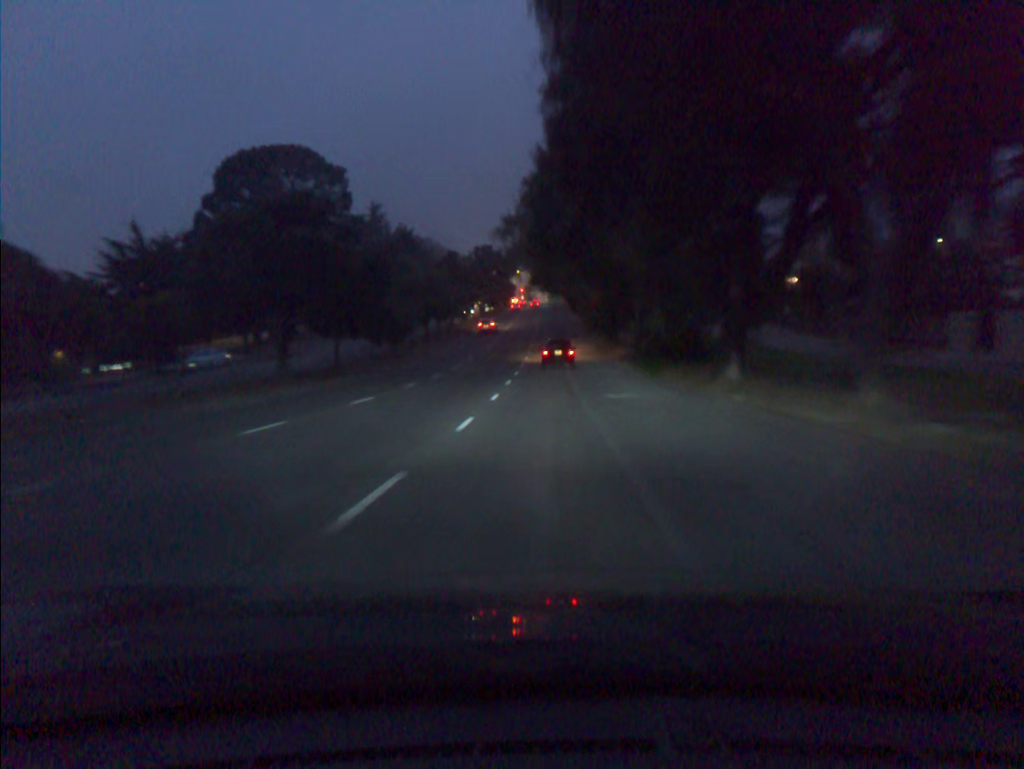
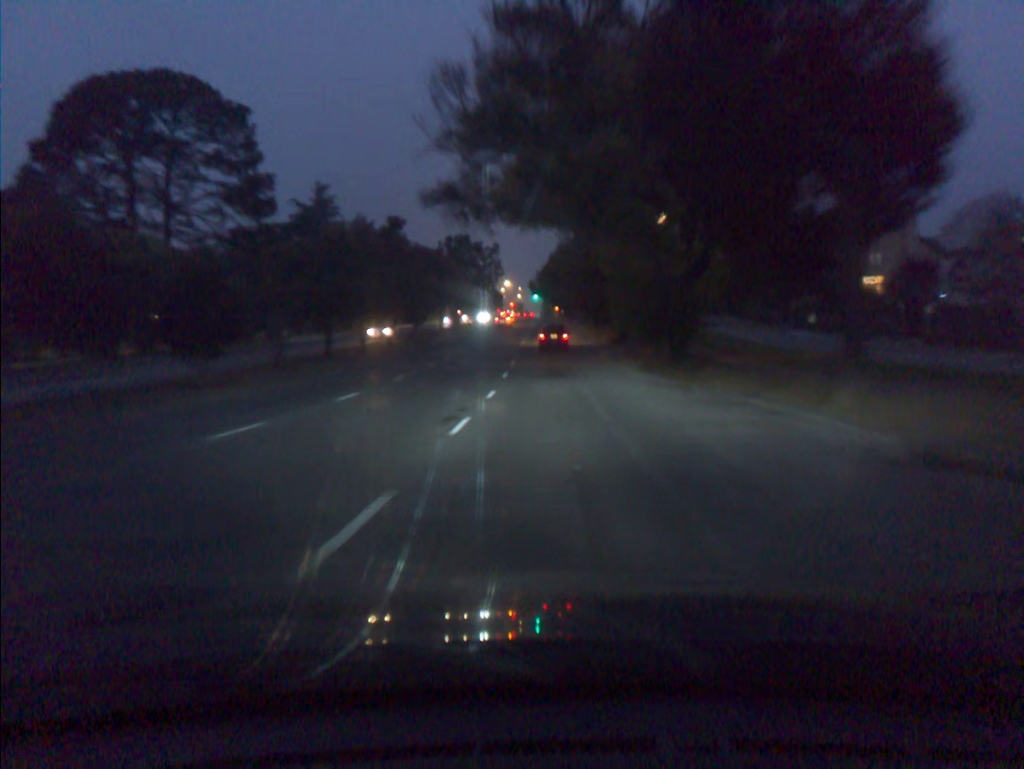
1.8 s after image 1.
(+0.2, +30.5) m; +1°
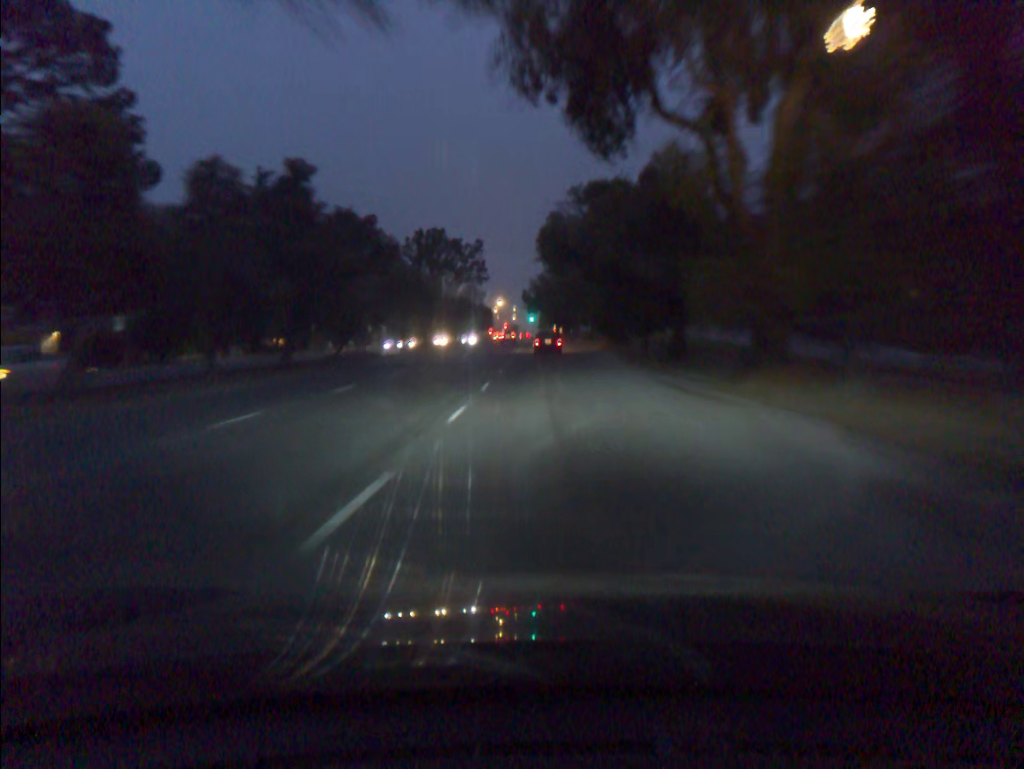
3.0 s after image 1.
(+0.1, +21.4) m; 0°
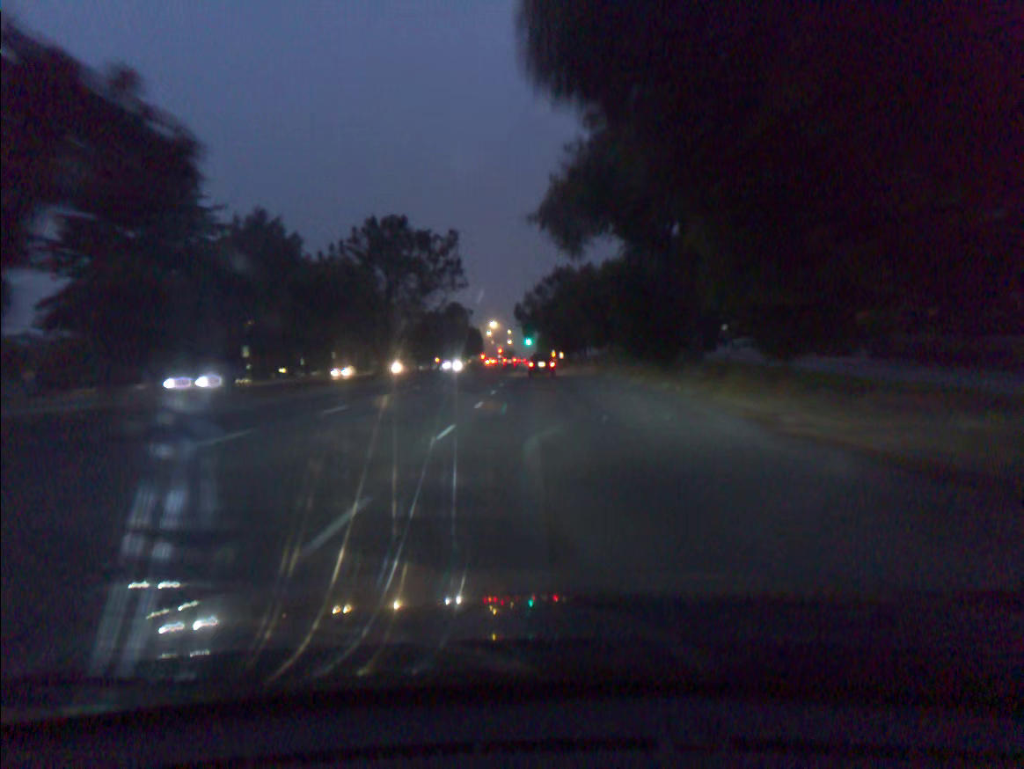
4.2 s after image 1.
(+0.1, +21.7) m; 0°
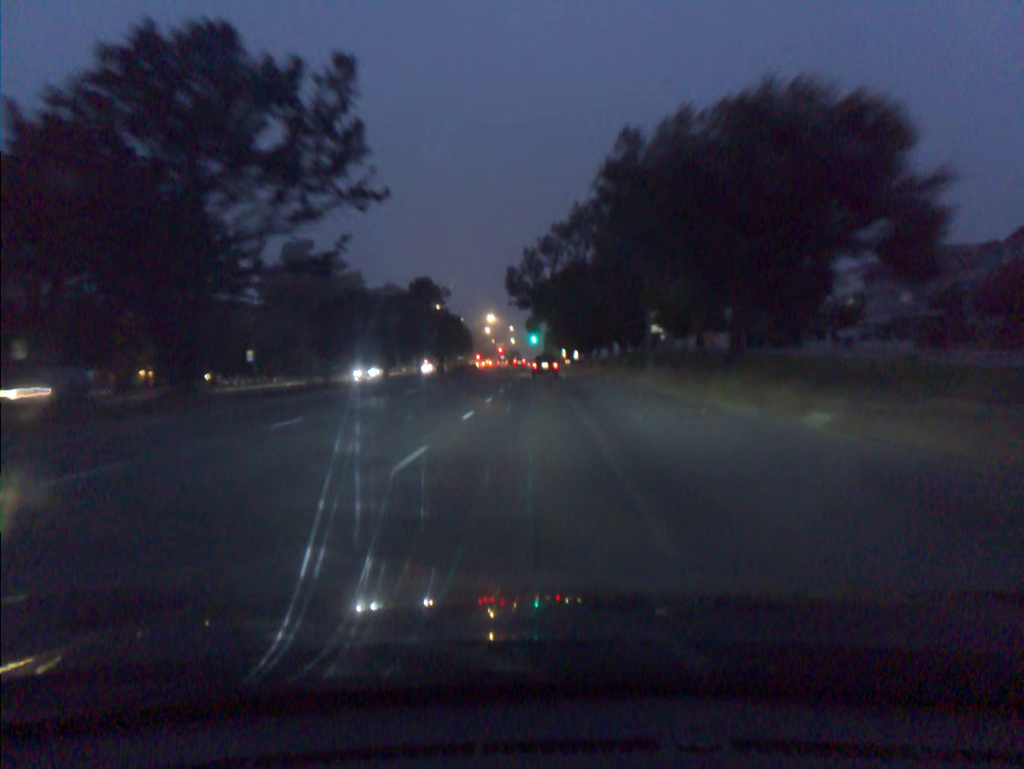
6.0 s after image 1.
(-0.1, +32.9) m; 0°
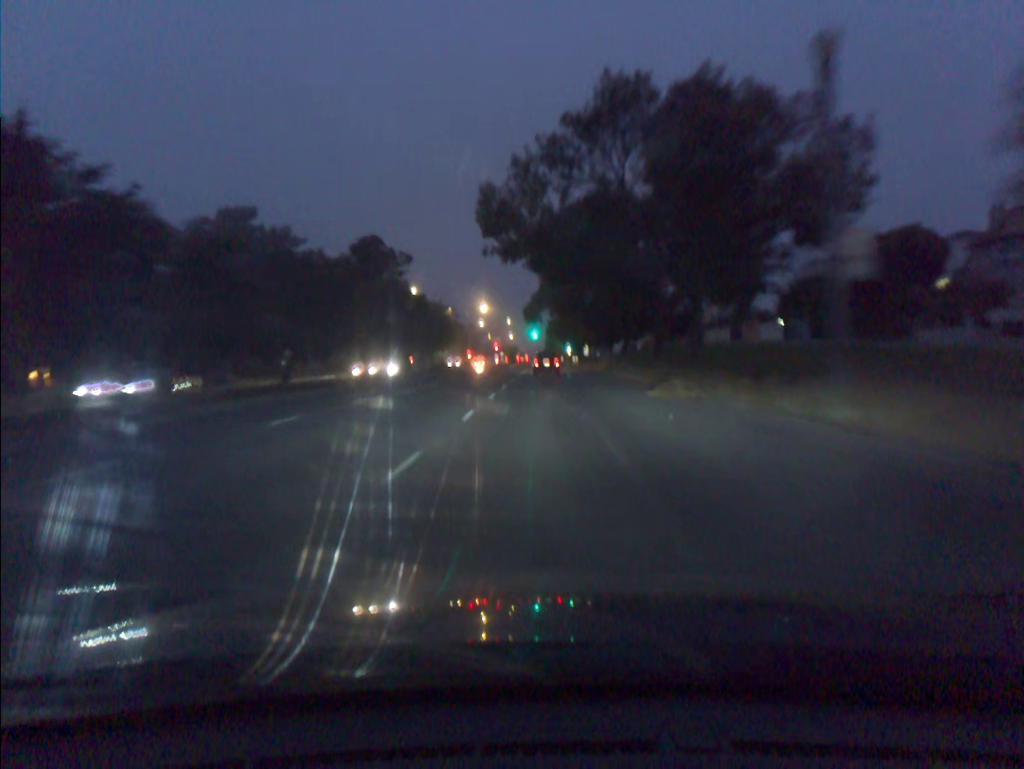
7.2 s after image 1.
(0.0, +22.1) m; 0°
